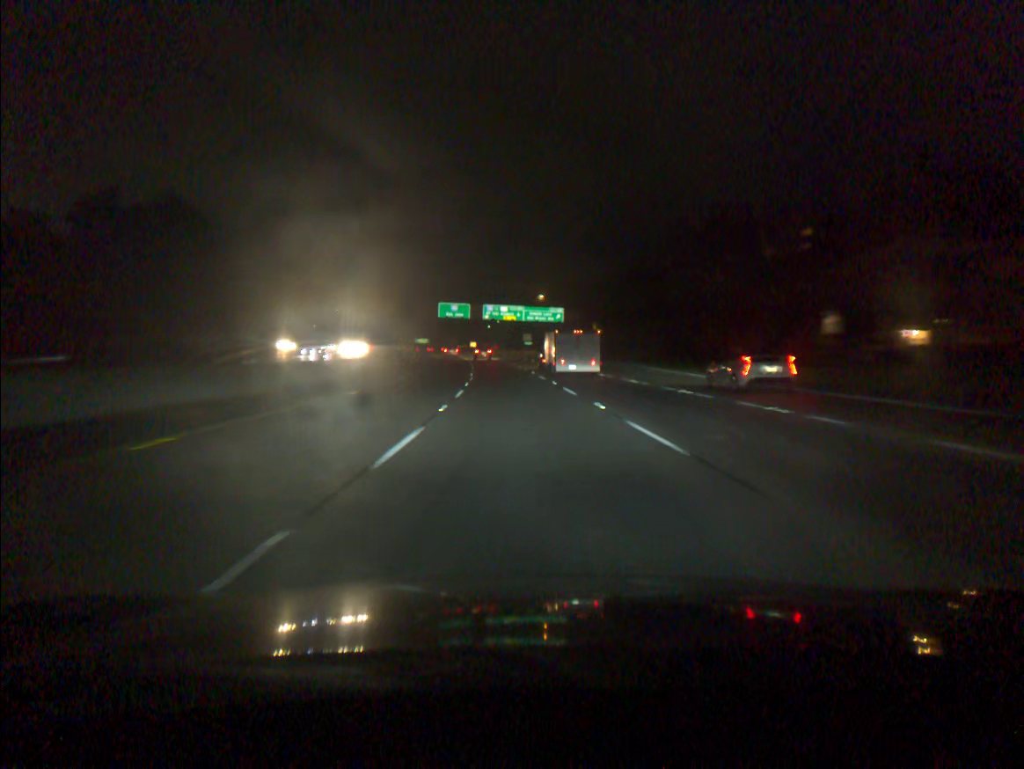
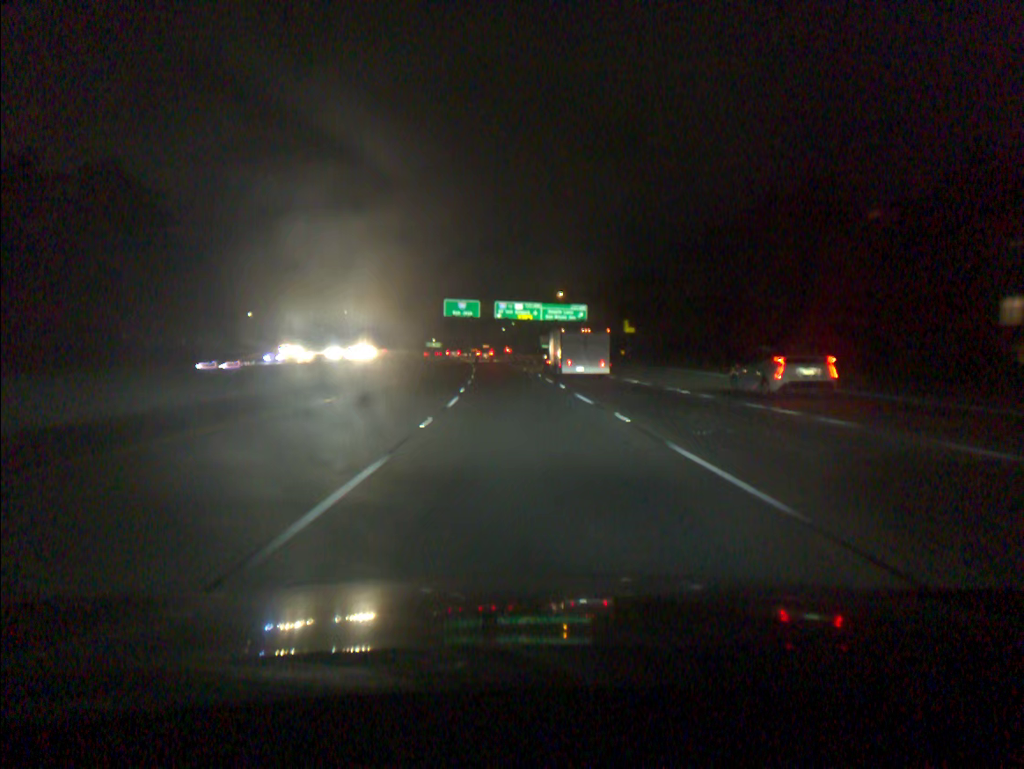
(-0.2, +18.2) m; -1°
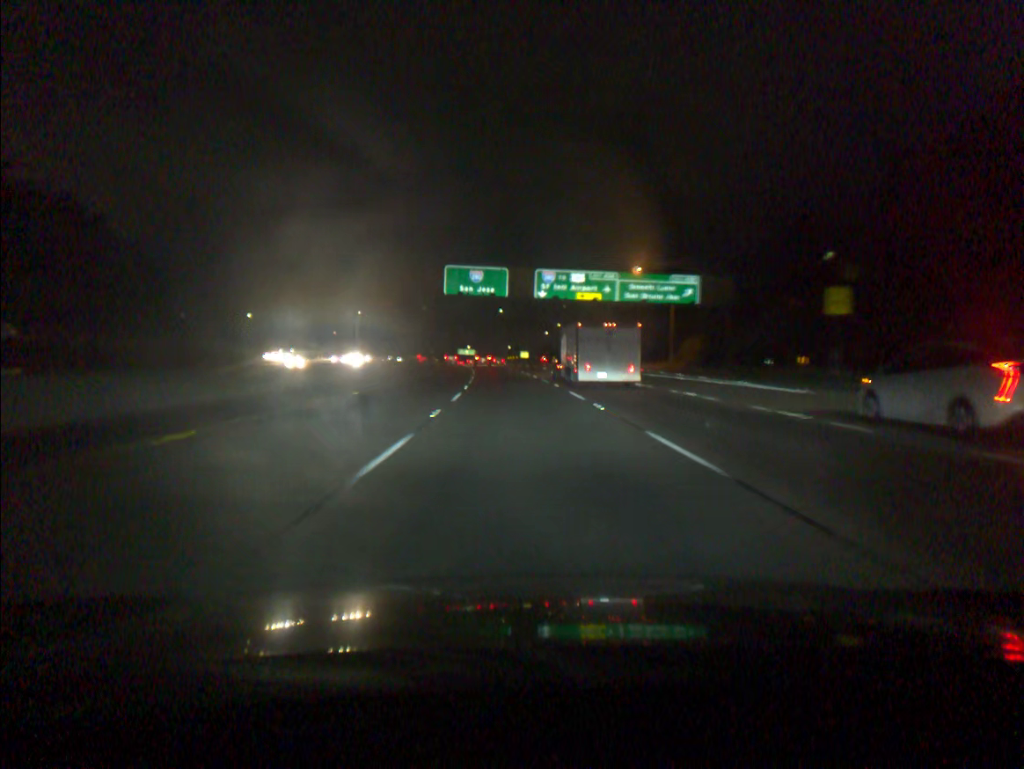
(-1.5, +54.4) m; -3°
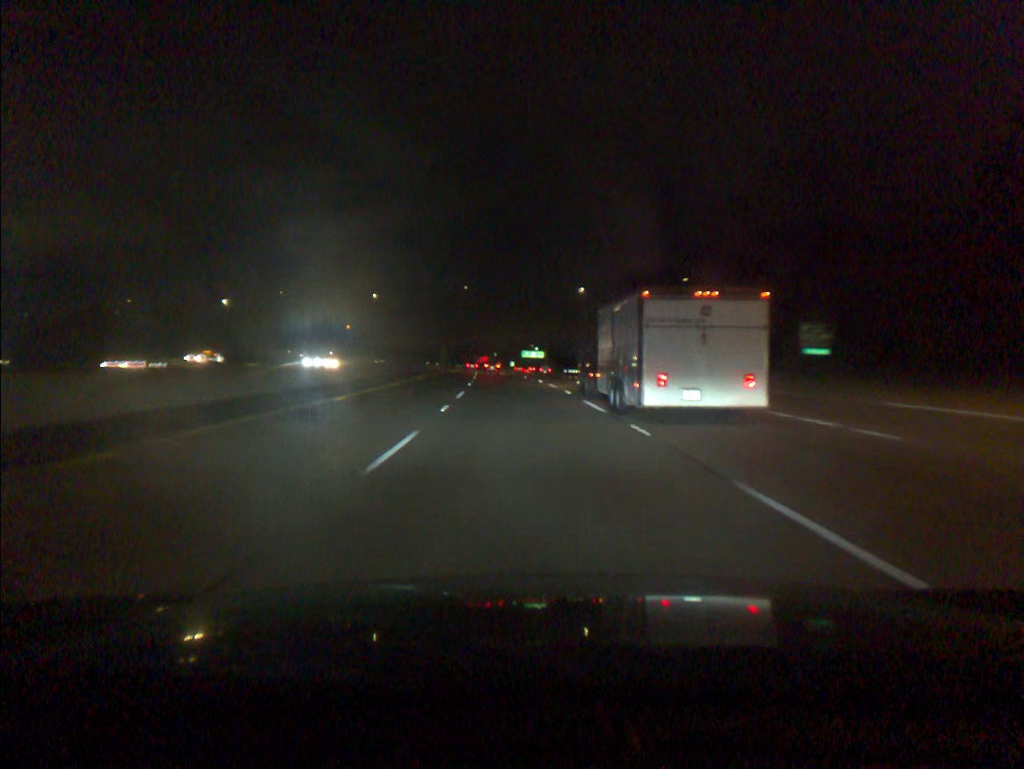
(-4.2, +90.2) m; -5°
